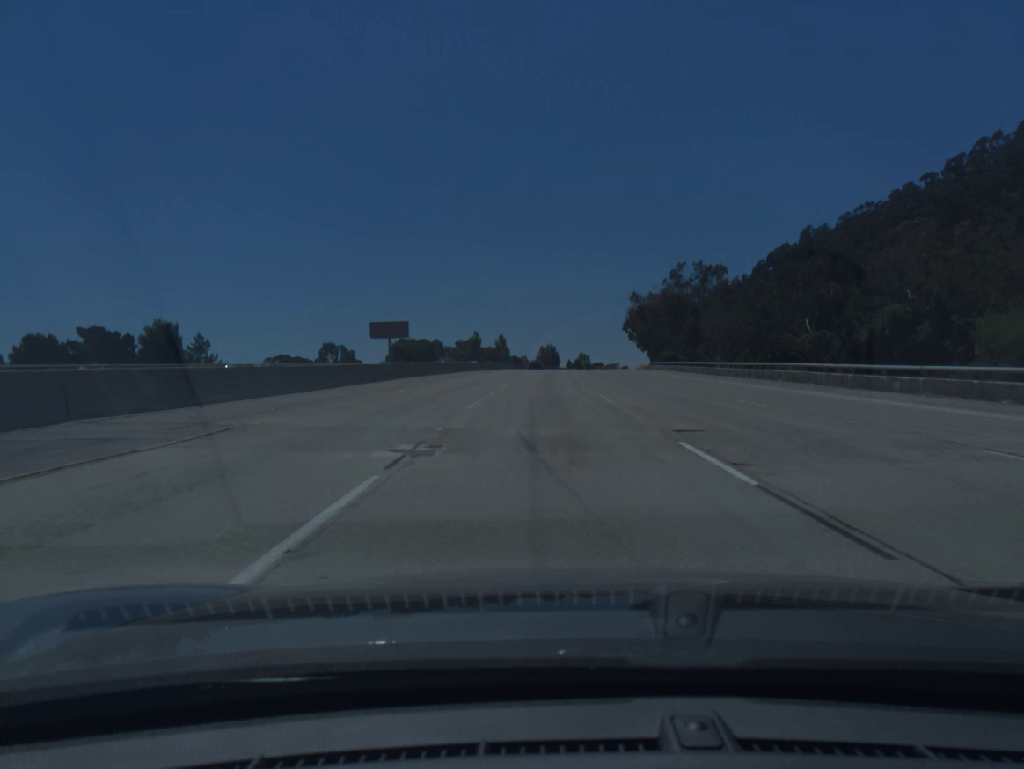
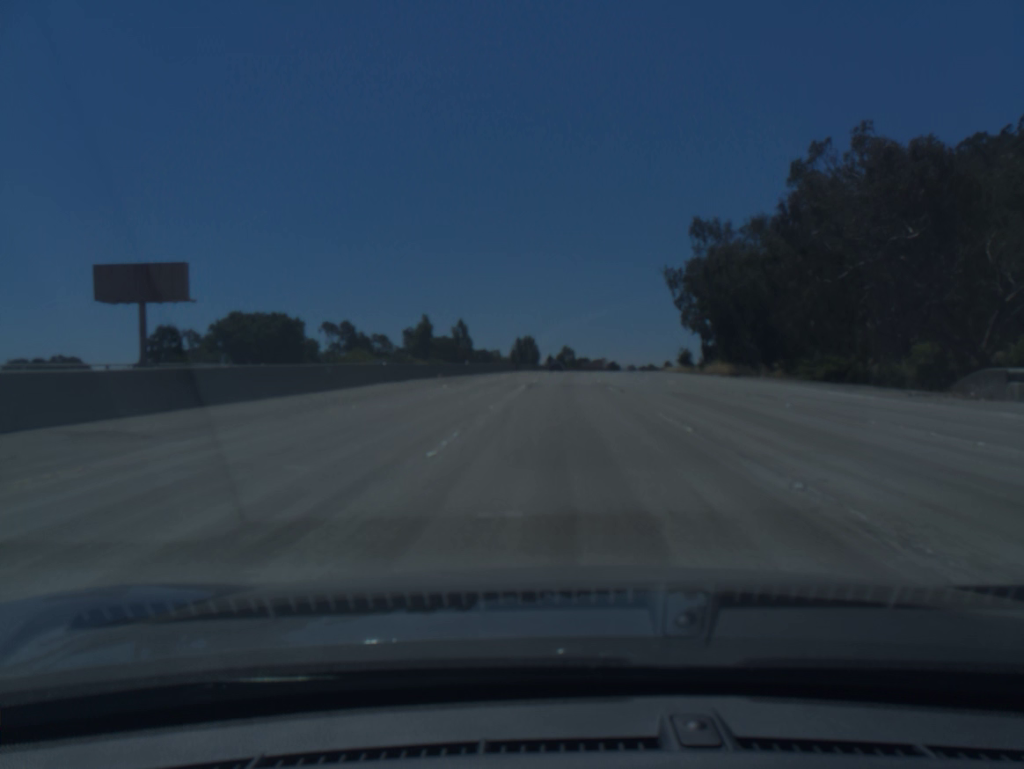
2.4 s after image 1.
(+0.8, +82.4) m; +2°
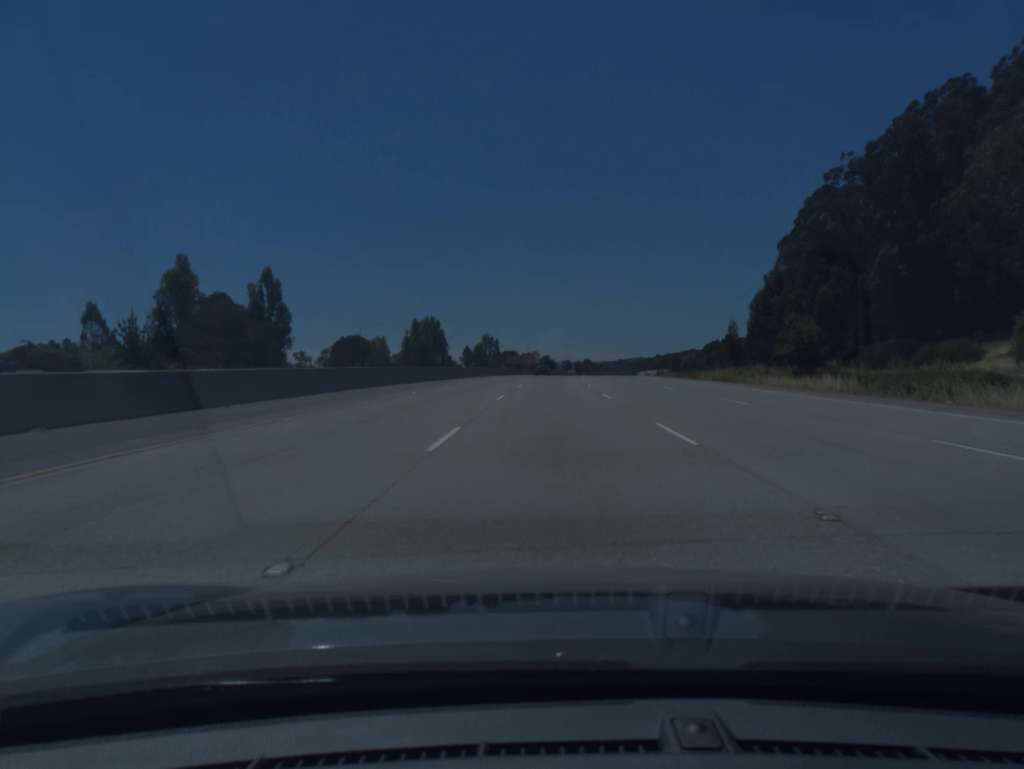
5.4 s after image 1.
(+5.1, +103.7) m; +5°
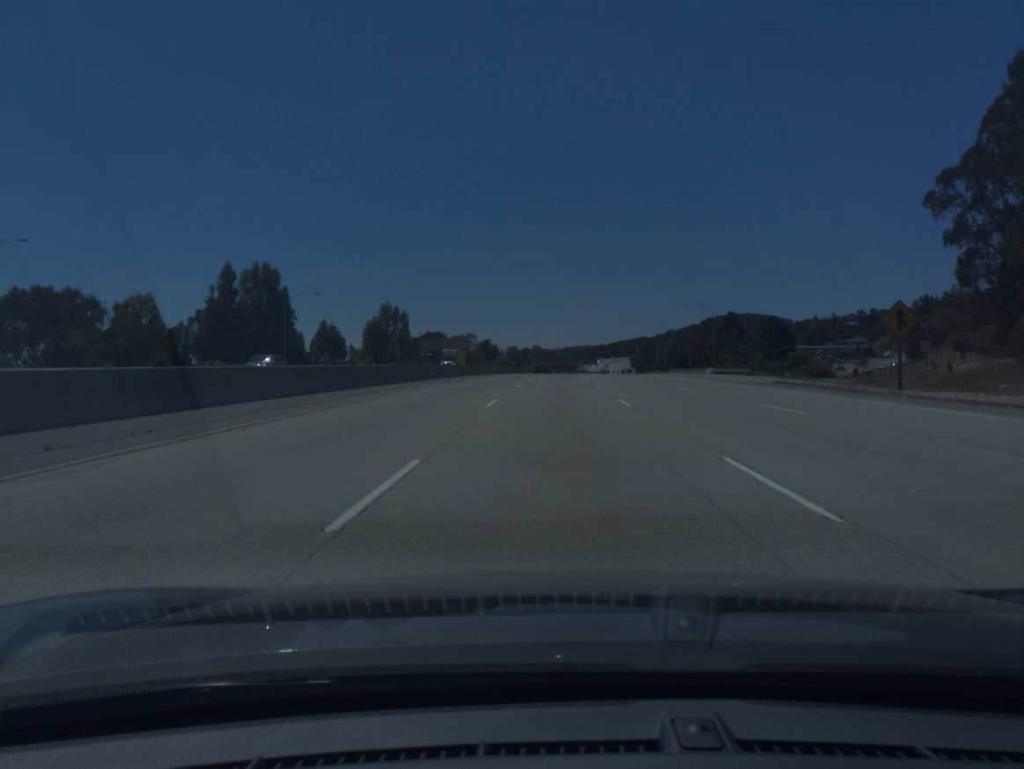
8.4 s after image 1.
(+3.1, +104.7) m; +4°
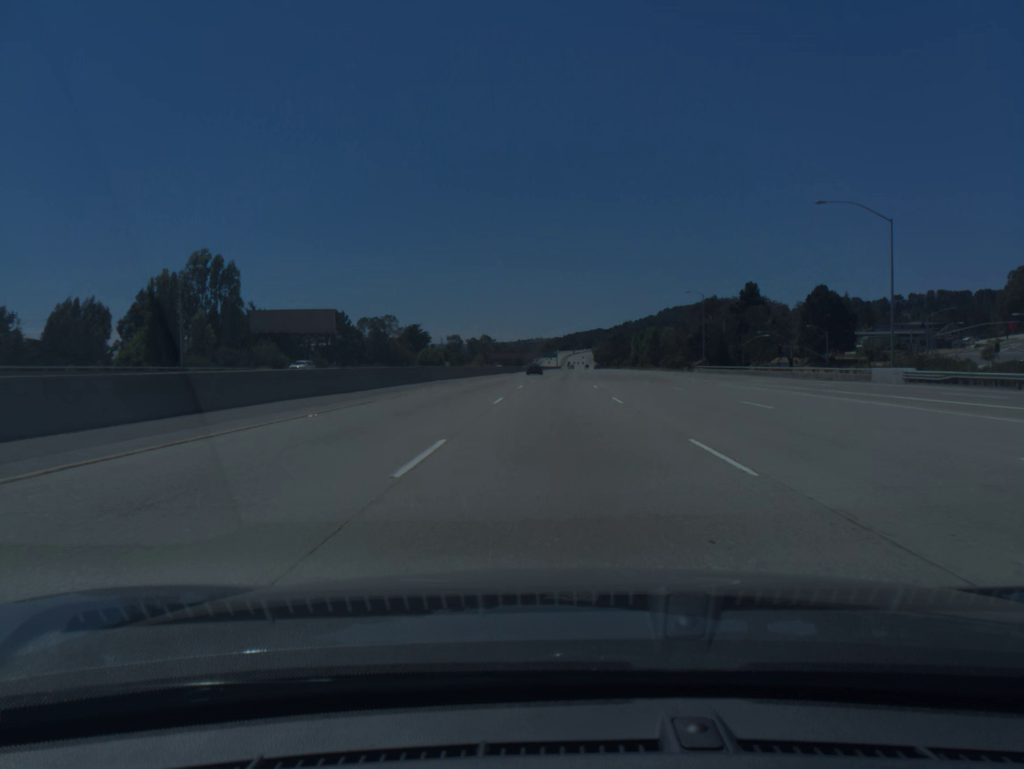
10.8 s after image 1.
(+2.5, +83.1) m; +3°
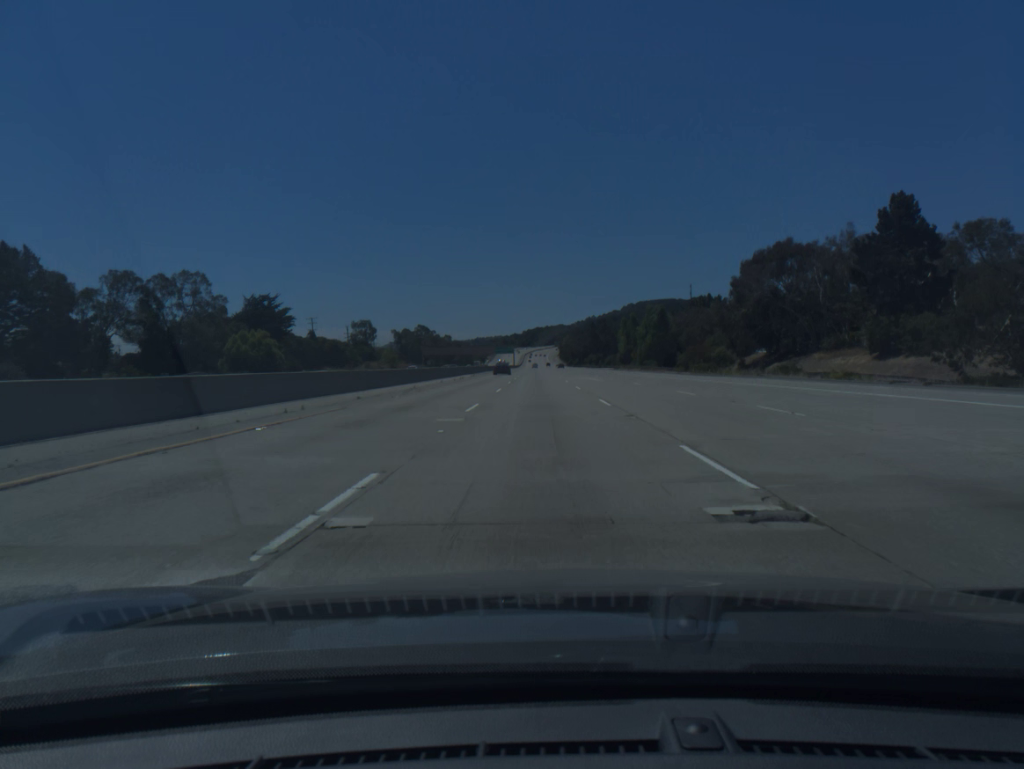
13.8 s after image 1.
(+3.4, +104.2) m; +3°
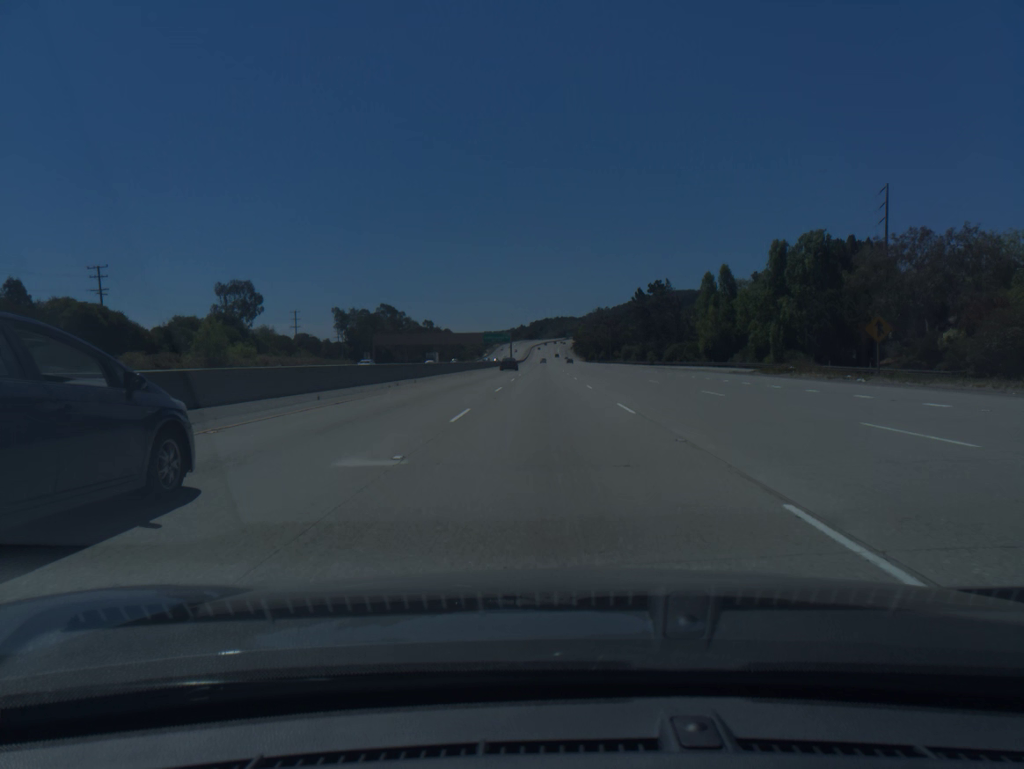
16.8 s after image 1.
(-0.8, +104.6) m; -1°
